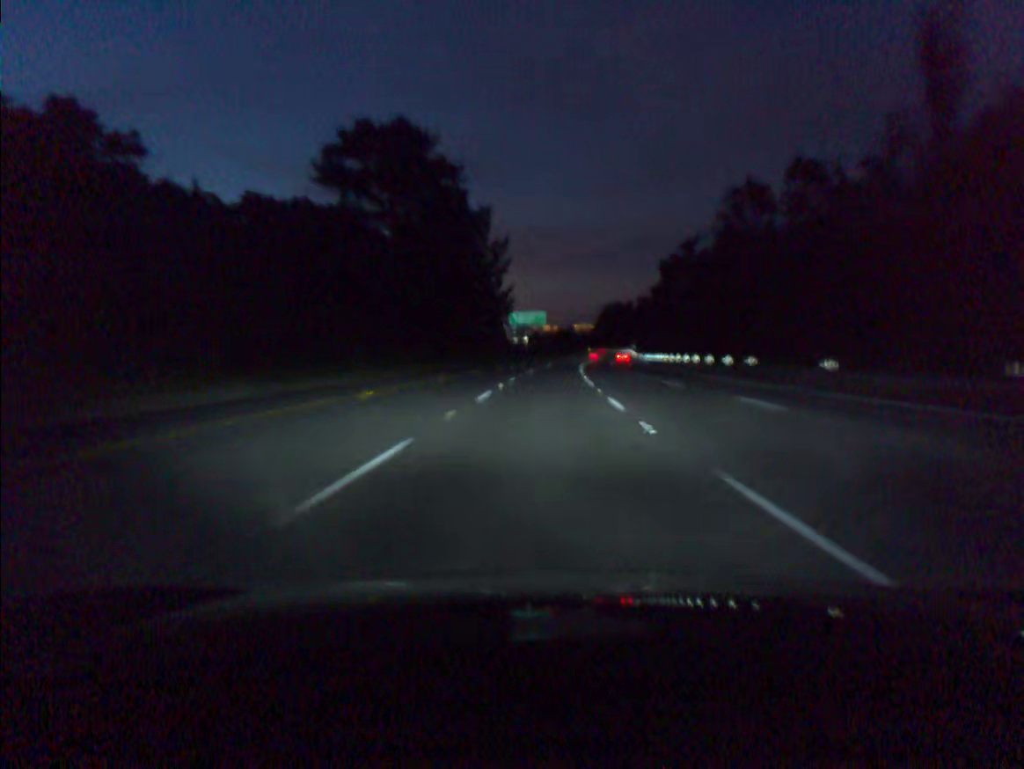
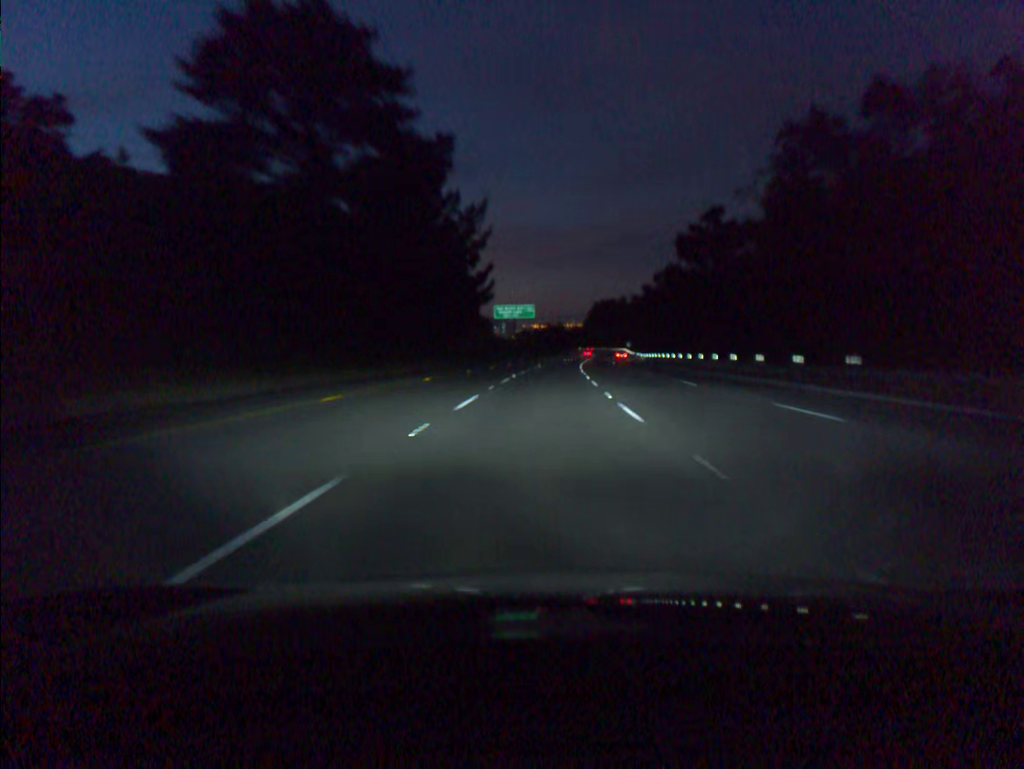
(+0.1, +18.5) m; +1°
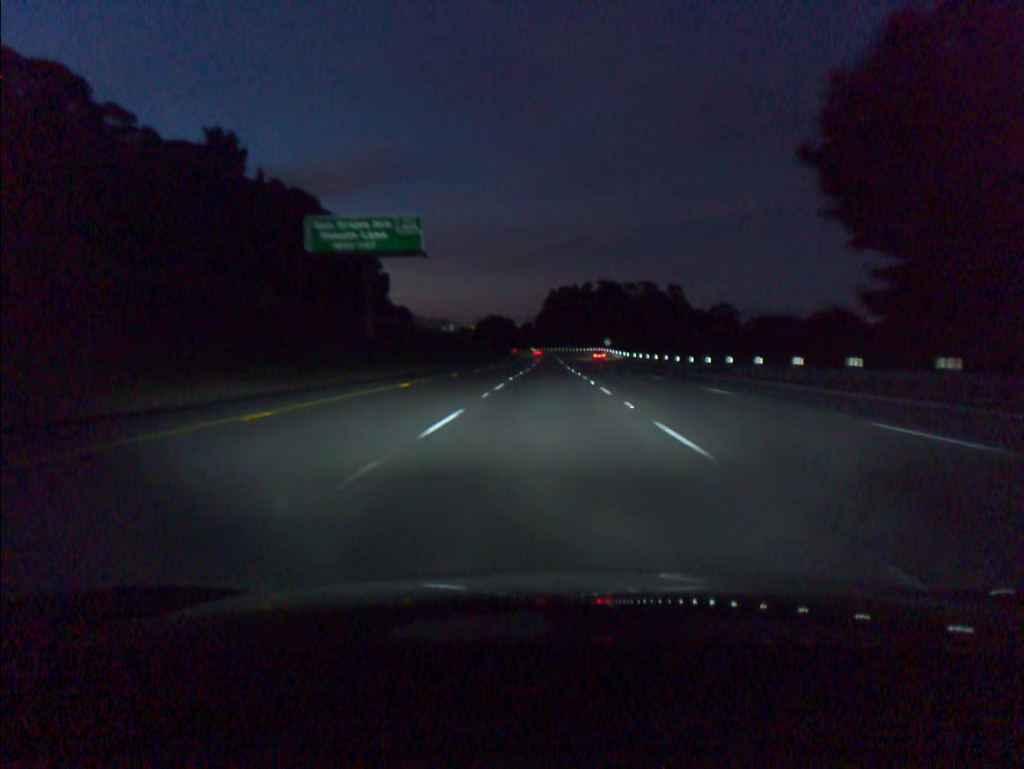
(+2.9, +92.7) m; +4°
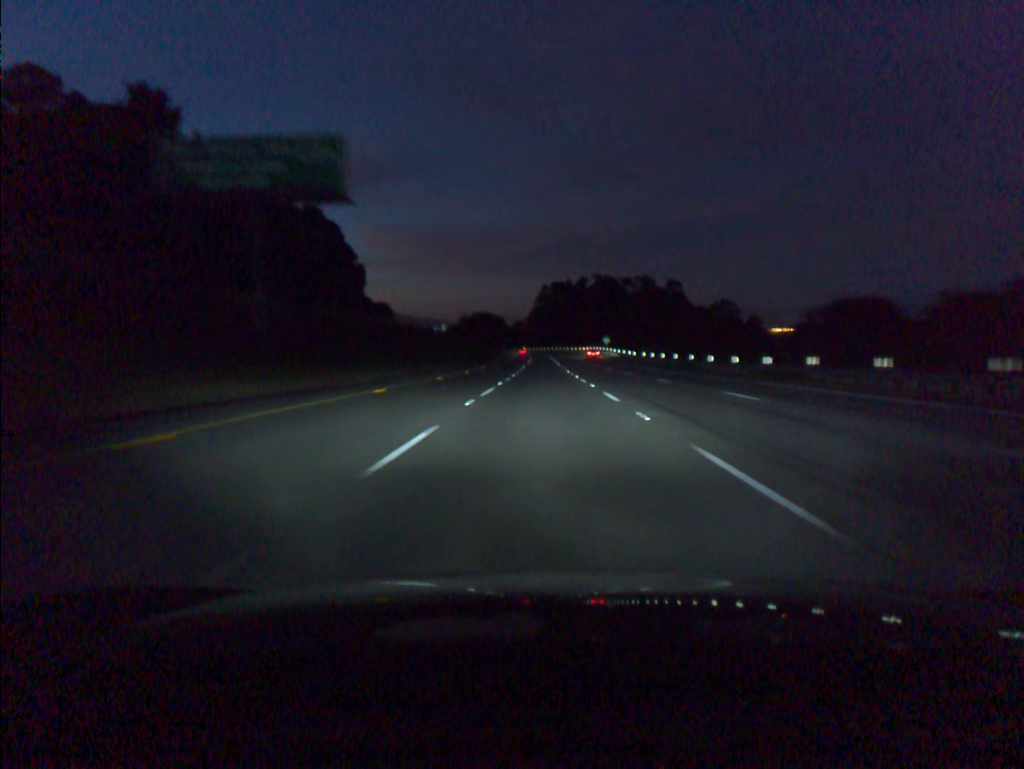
(+0.1, +18.5) m; +1°
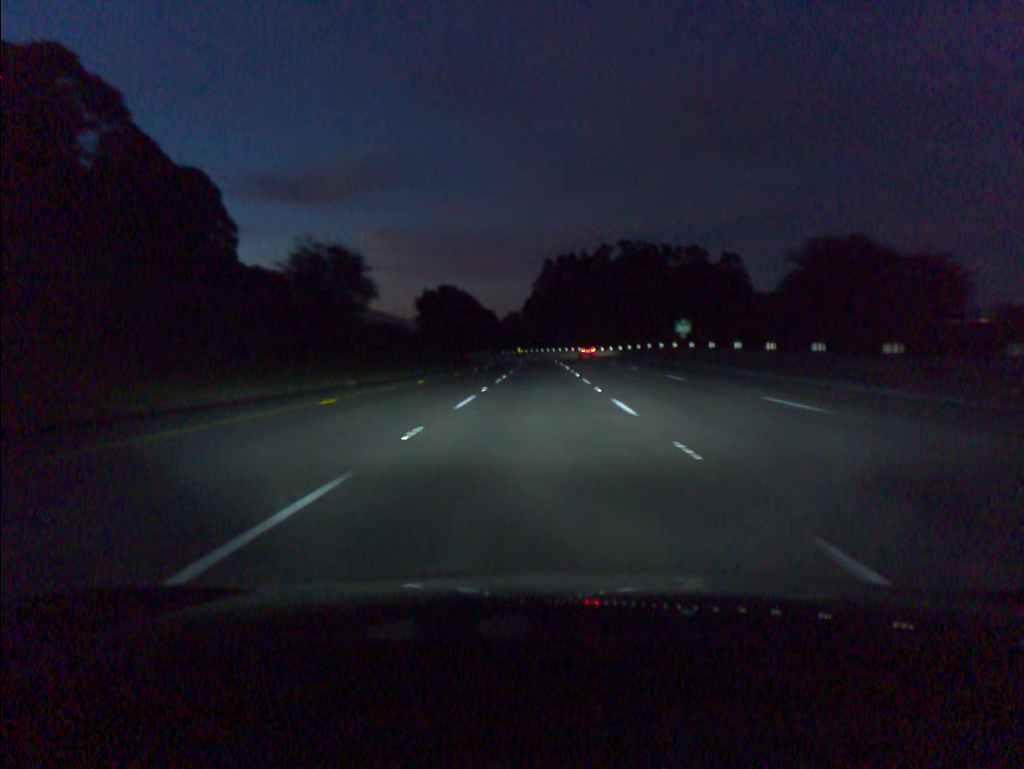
(+0.3, +92.6) m; 0°
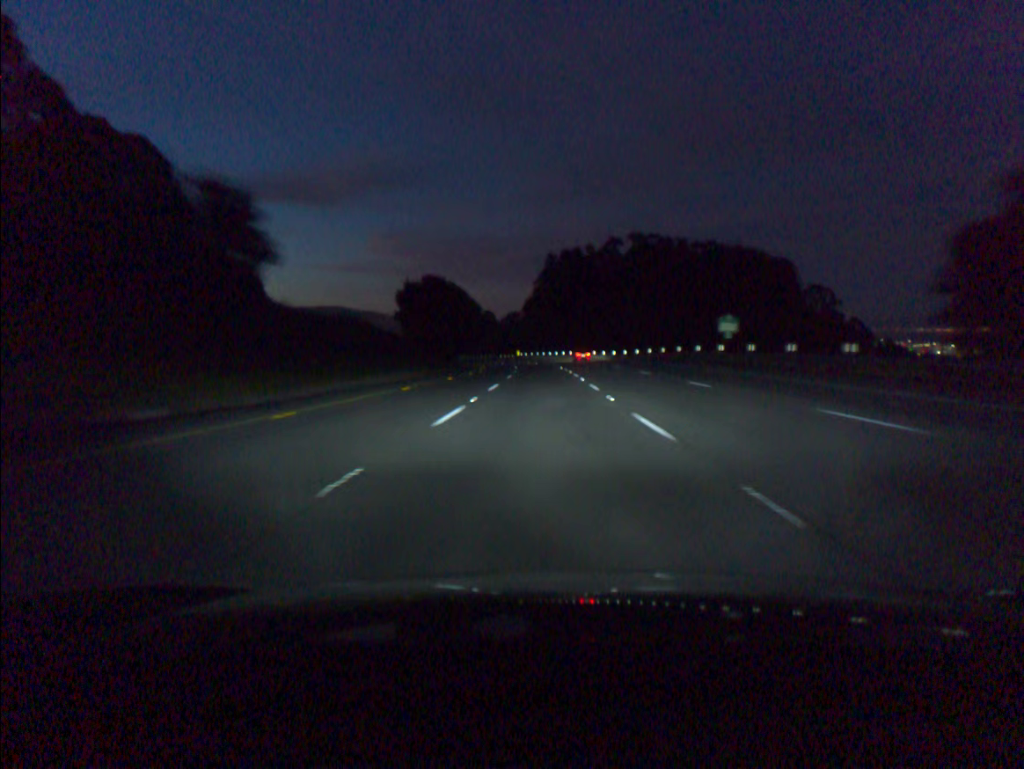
(0.0, +18.5) m; 0°
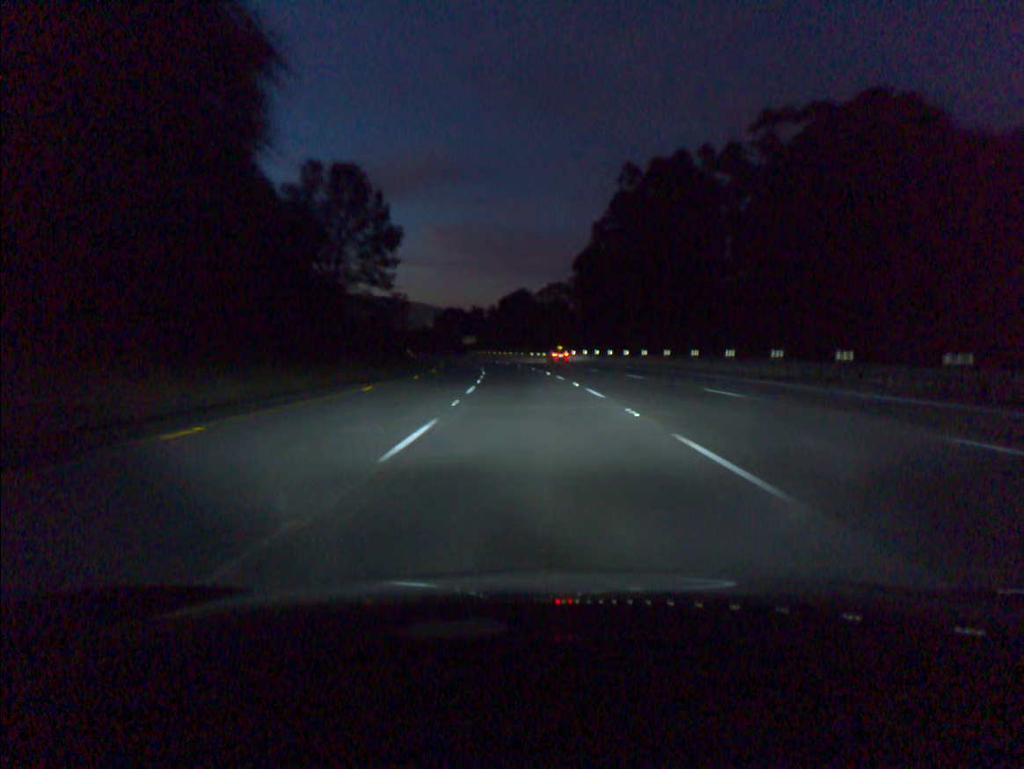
(-1.4, +92.1) m; -3°
